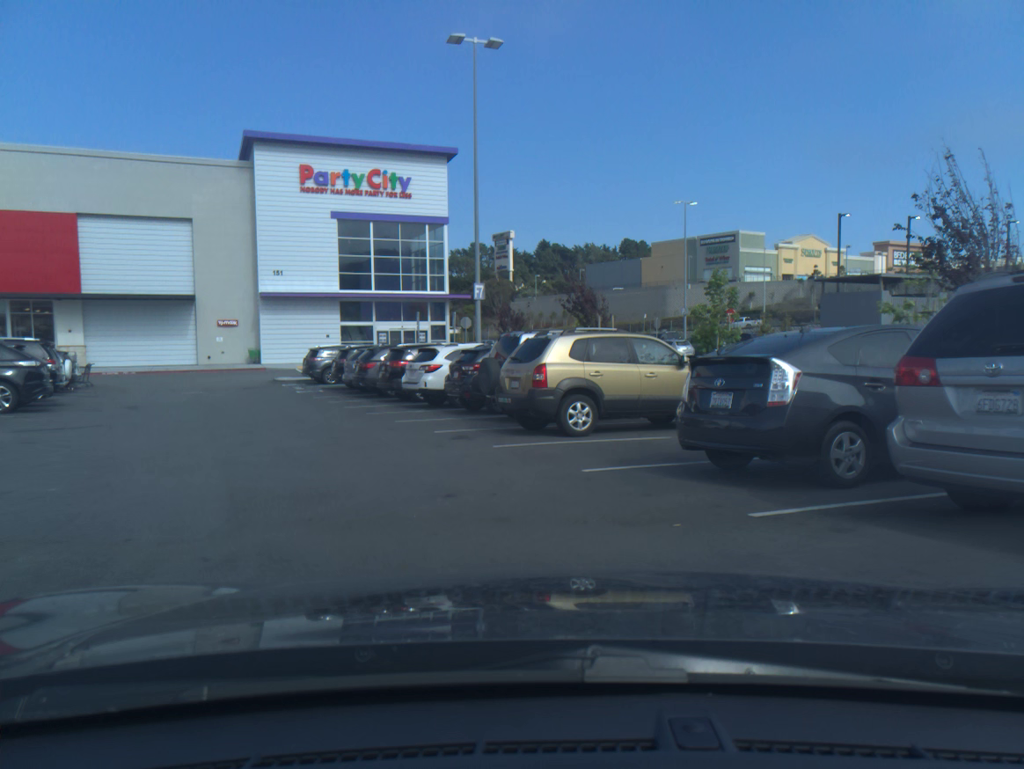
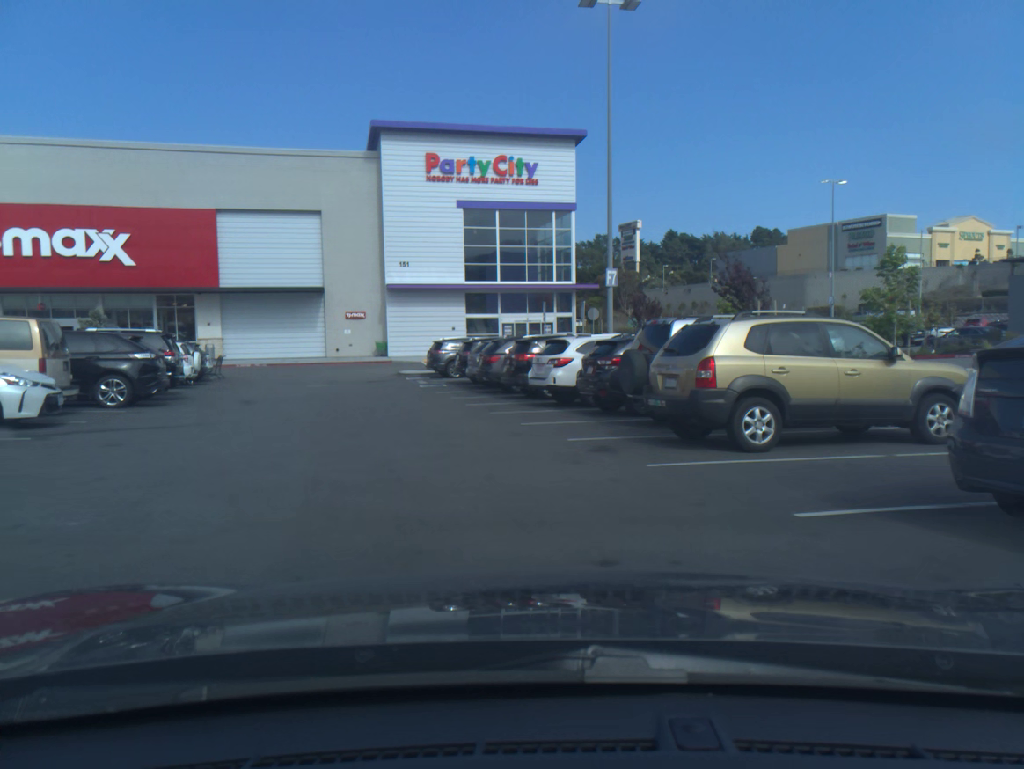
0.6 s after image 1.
(-0.2, +2.6) m; -10°
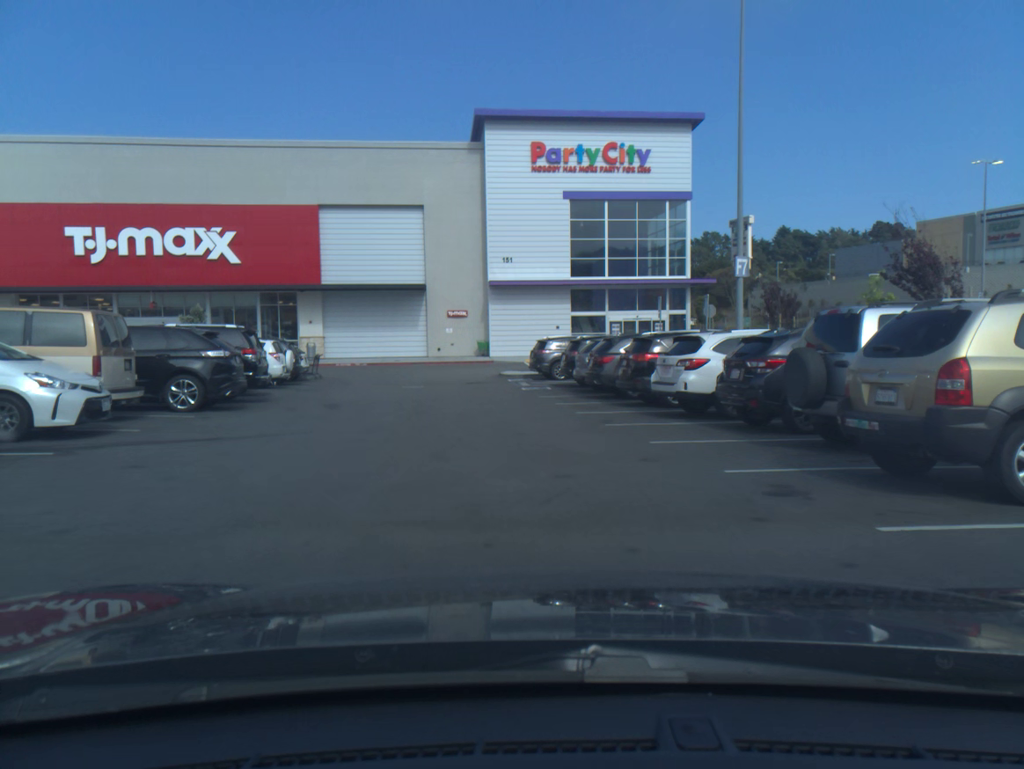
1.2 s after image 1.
(-0.2, +2.9) m; -6°
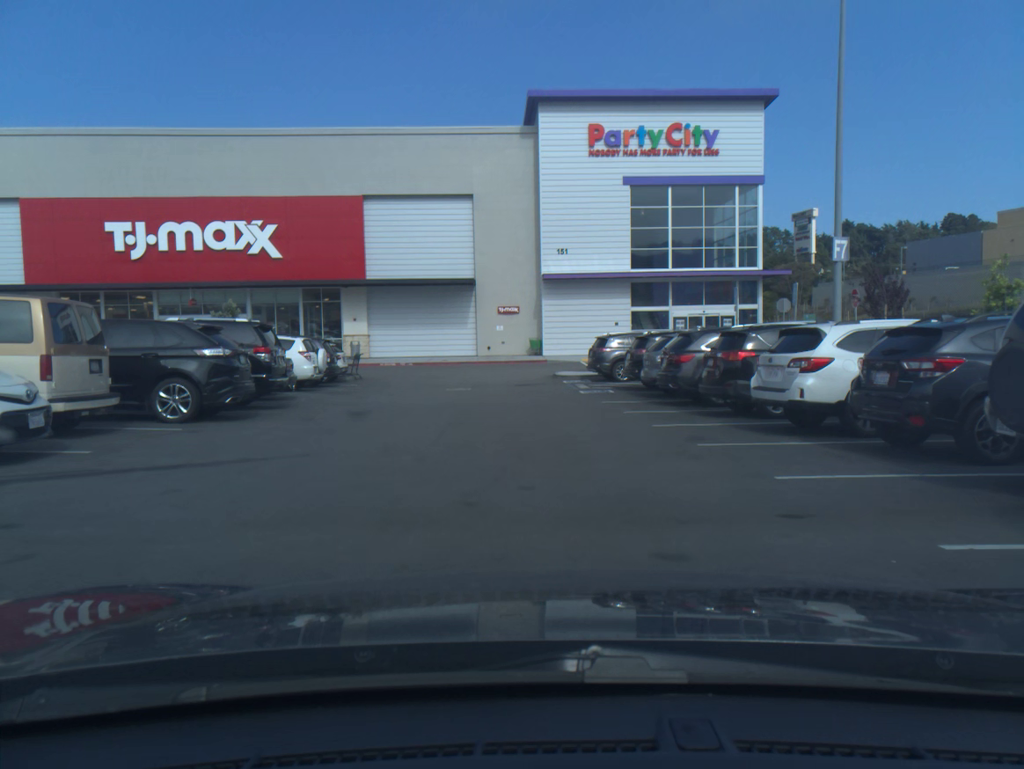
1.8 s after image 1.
(-0.1, +3.1) m; -3°
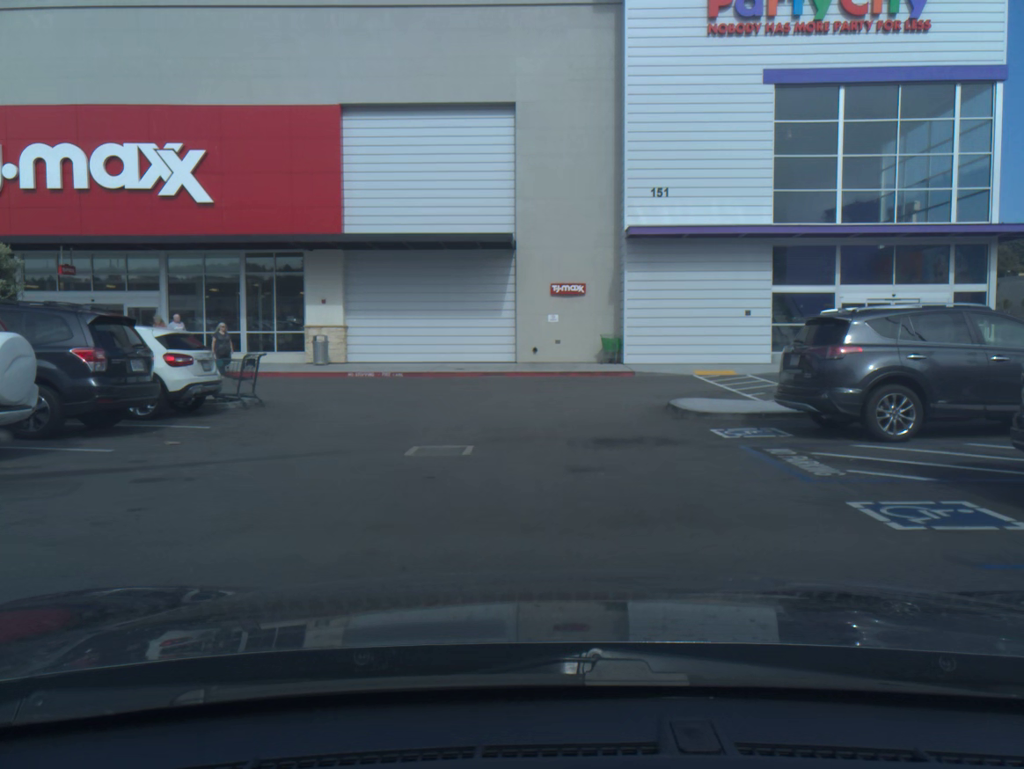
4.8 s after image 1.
(-0.4, +16.7) m; -3°
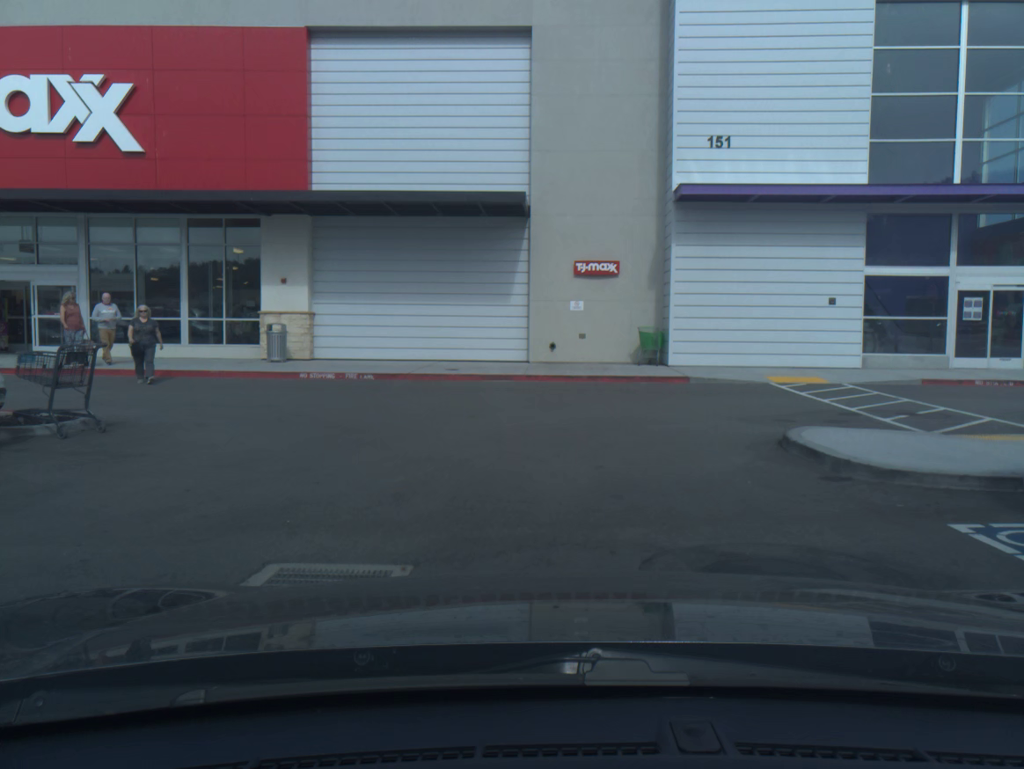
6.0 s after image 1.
(-0.1, +6.2) m; -1°
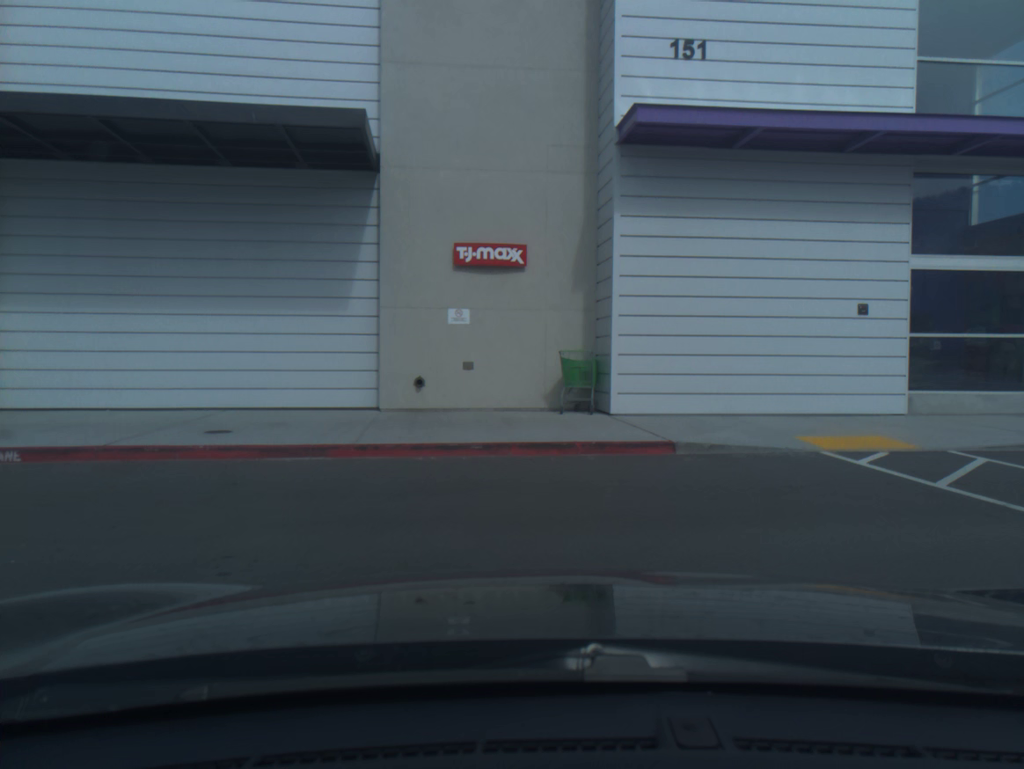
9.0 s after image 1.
(+0.3, +8.6) m; +18°
